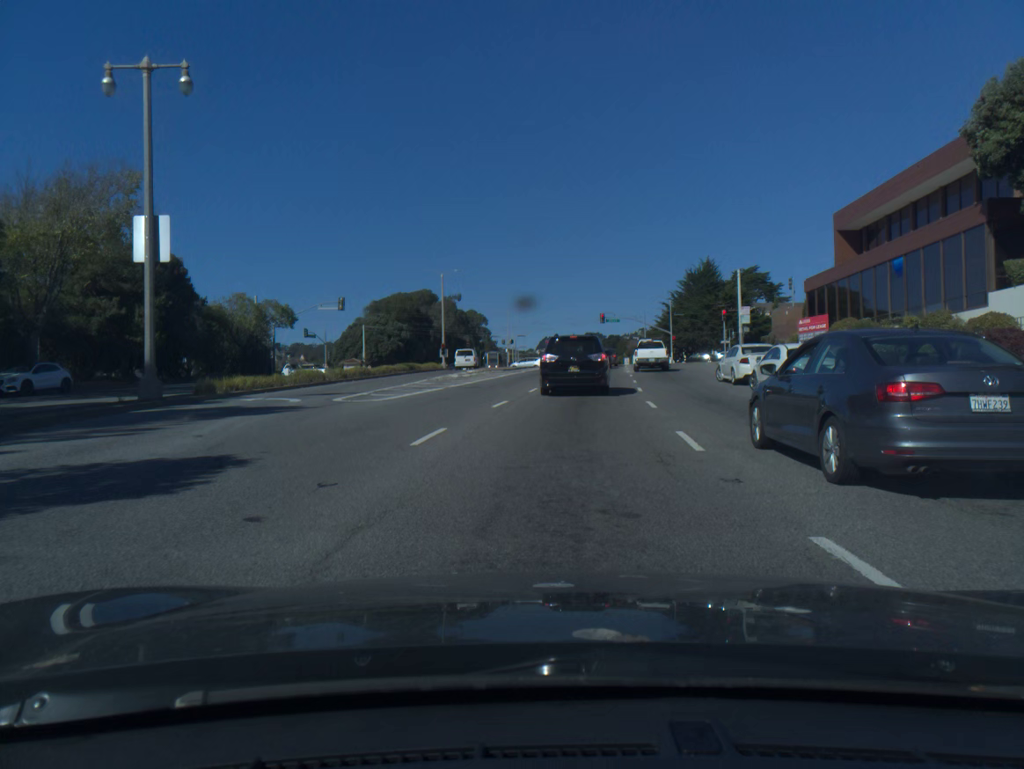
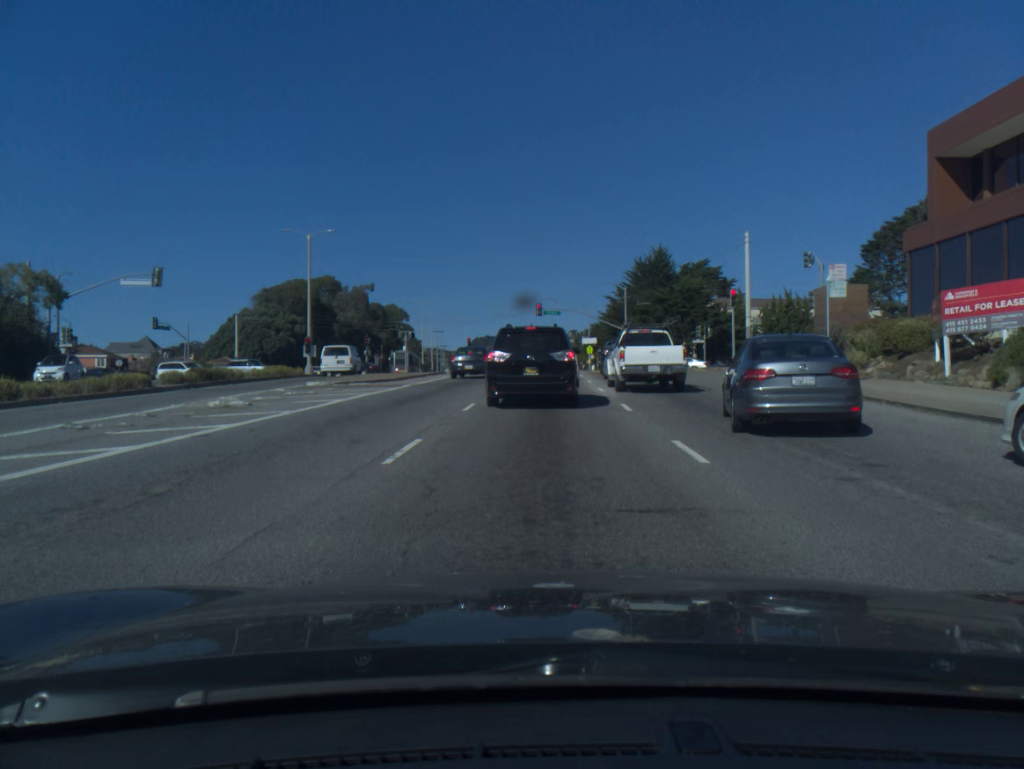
(+1.1, +23.2) m; +4°
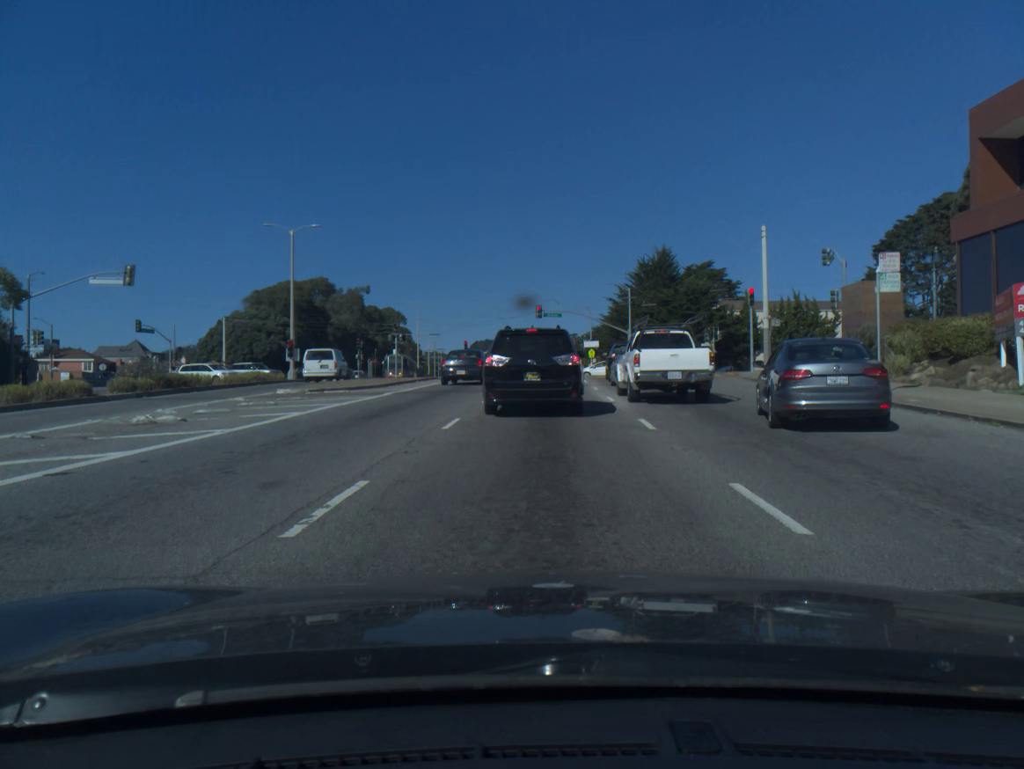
(0.0, +3.2) m; 0°
